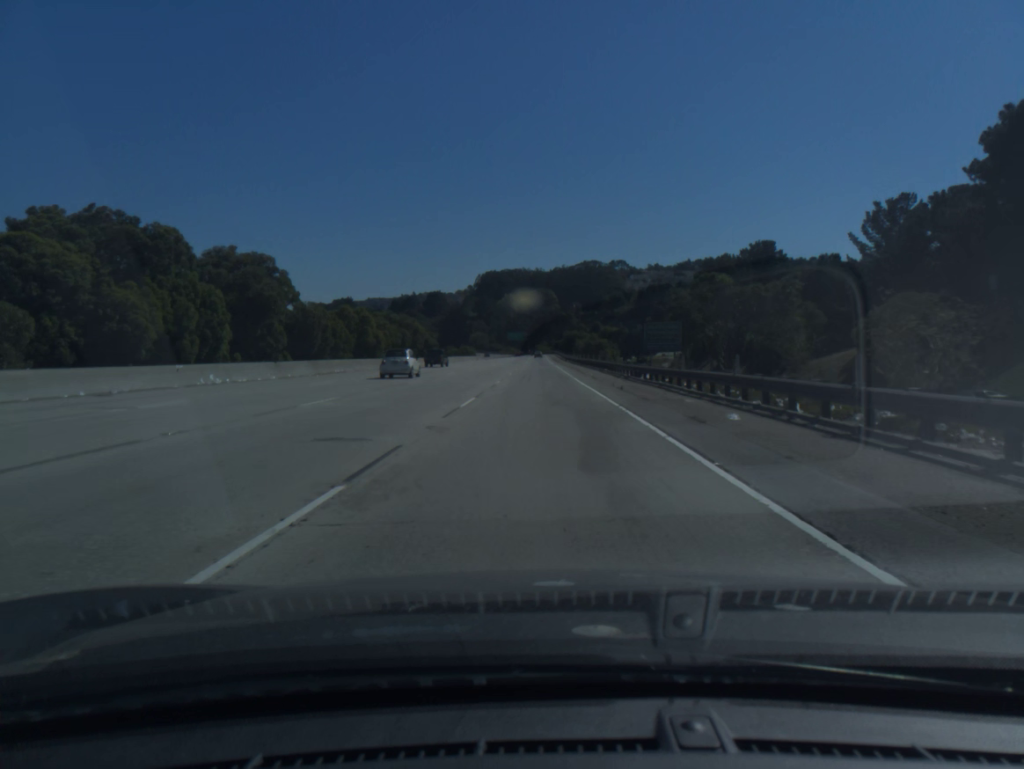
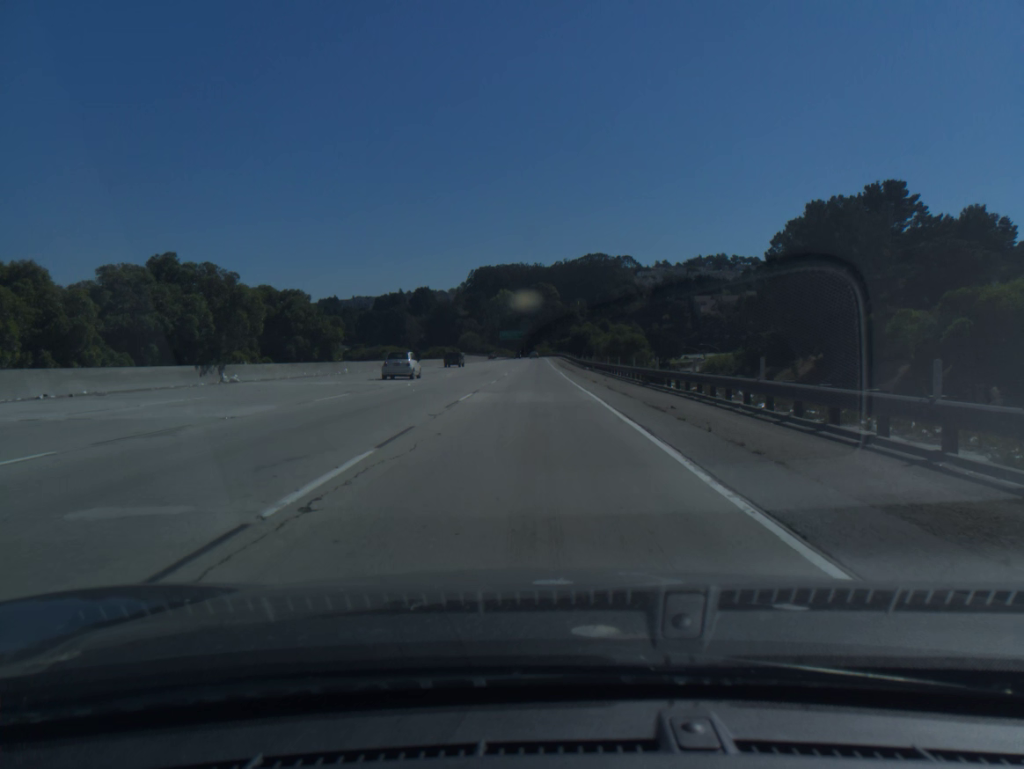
(+0.1, +56.2) m; 0°
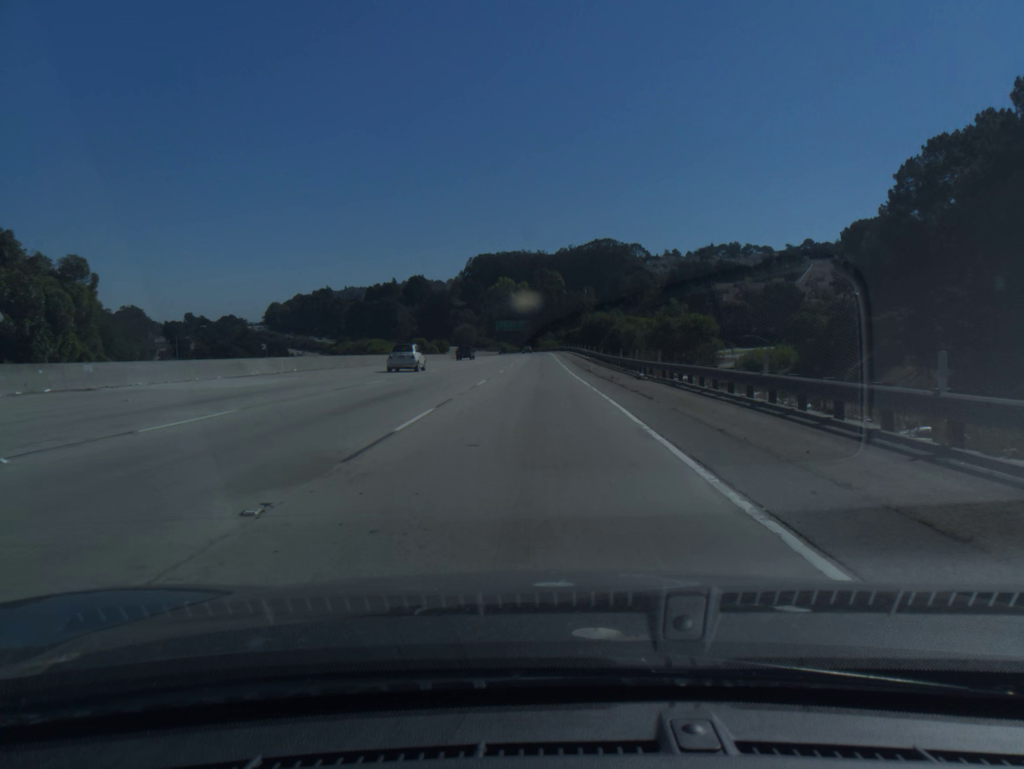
(-0.1, +38.1) m; 0°
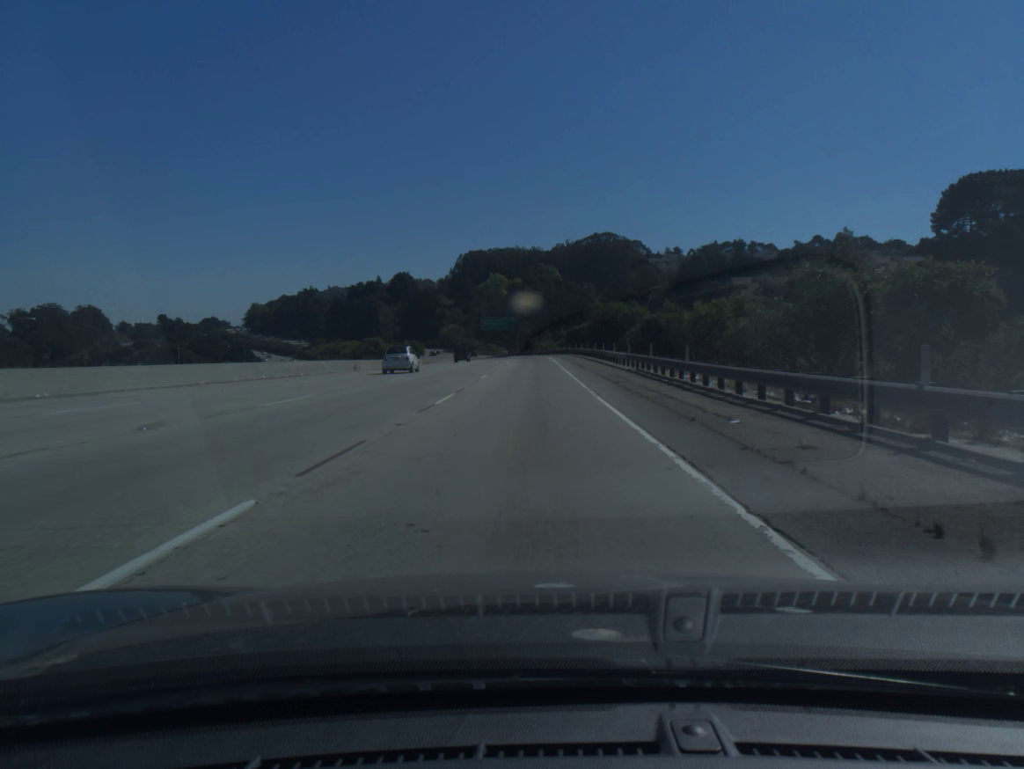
(+0.1, +38.0) m; 0°
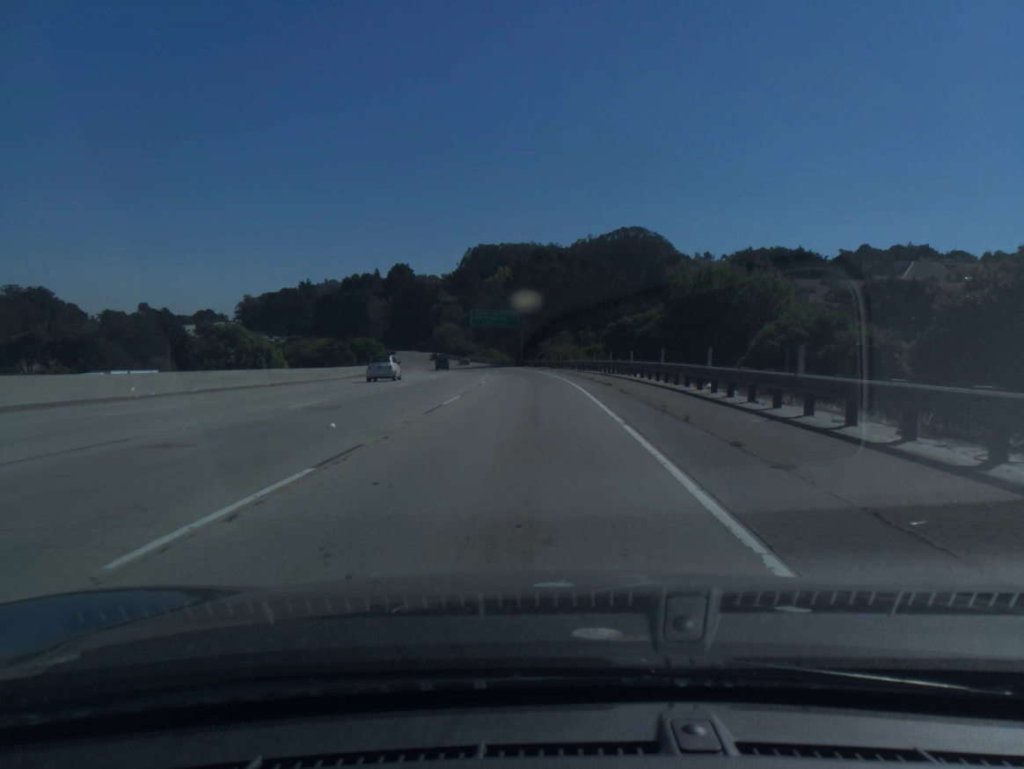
(-0.1, +56.7) m; -1°
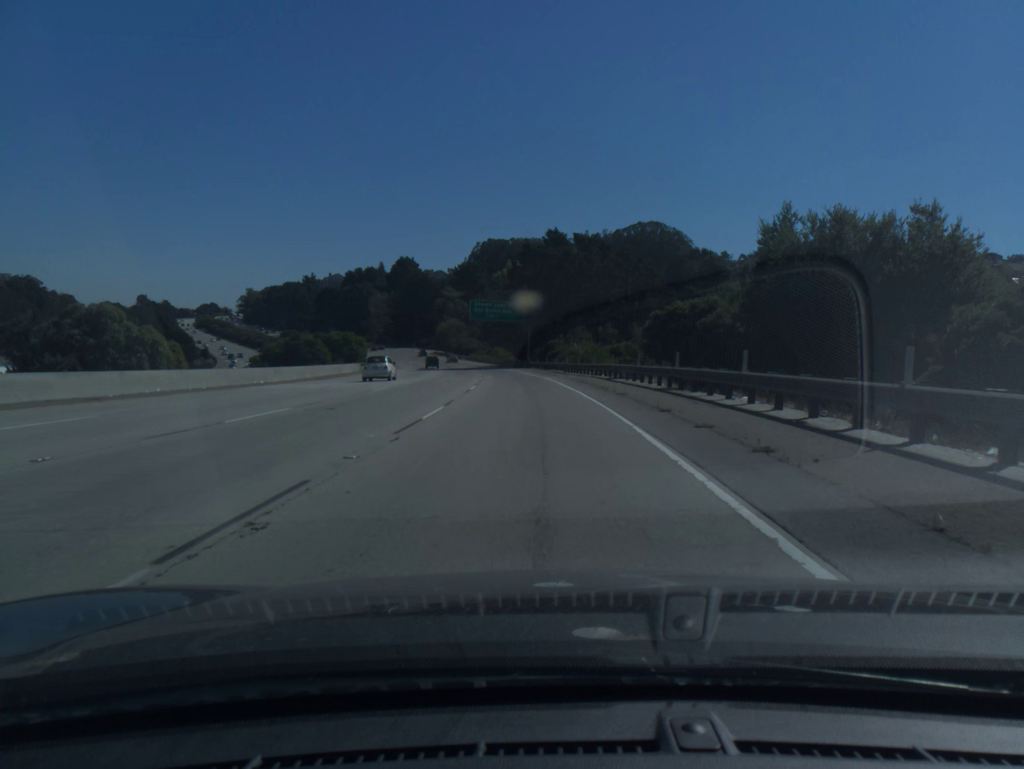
(-0.1, +18.8) m; -1°
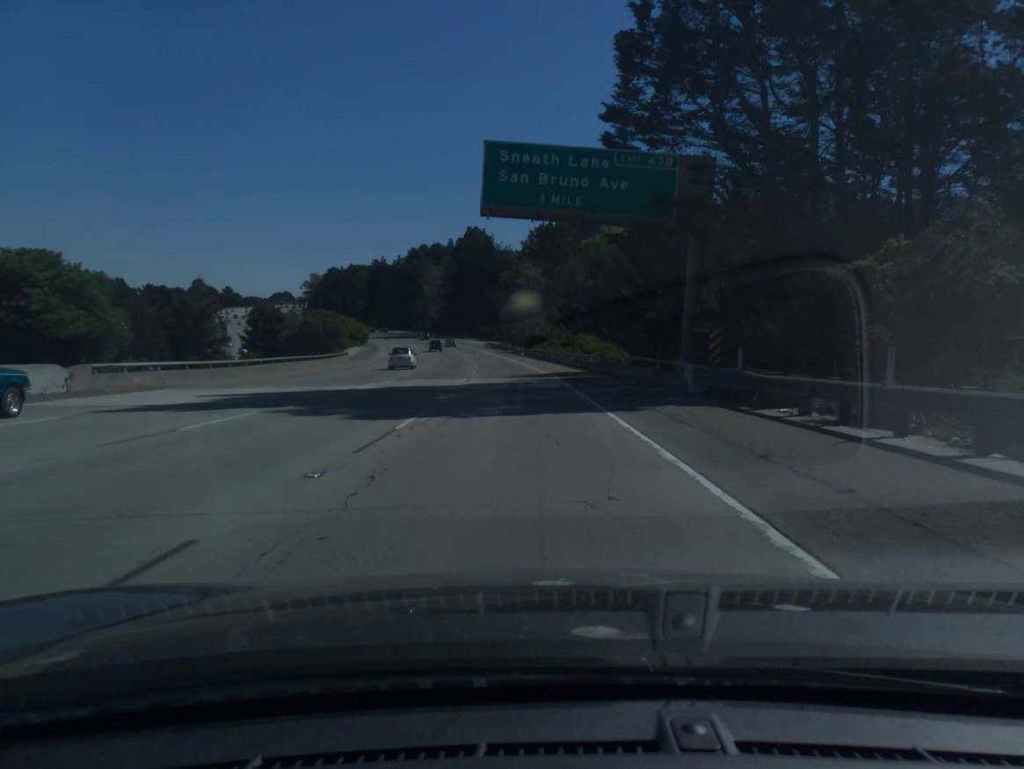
(-3.6, +75.1) m; -6°
